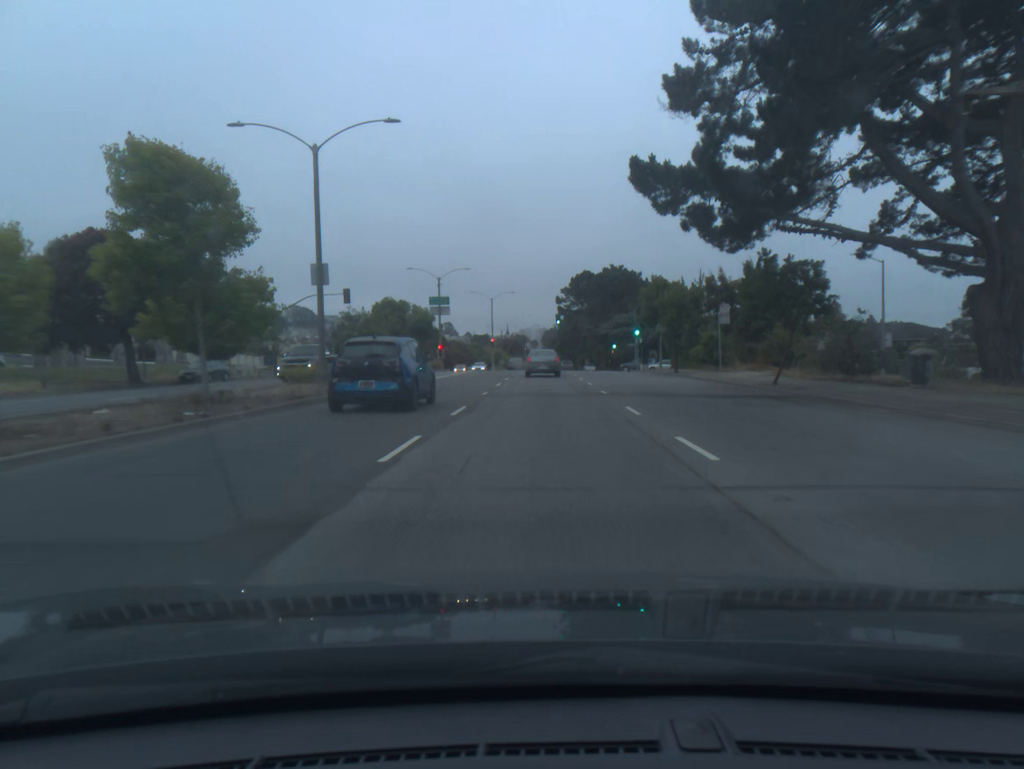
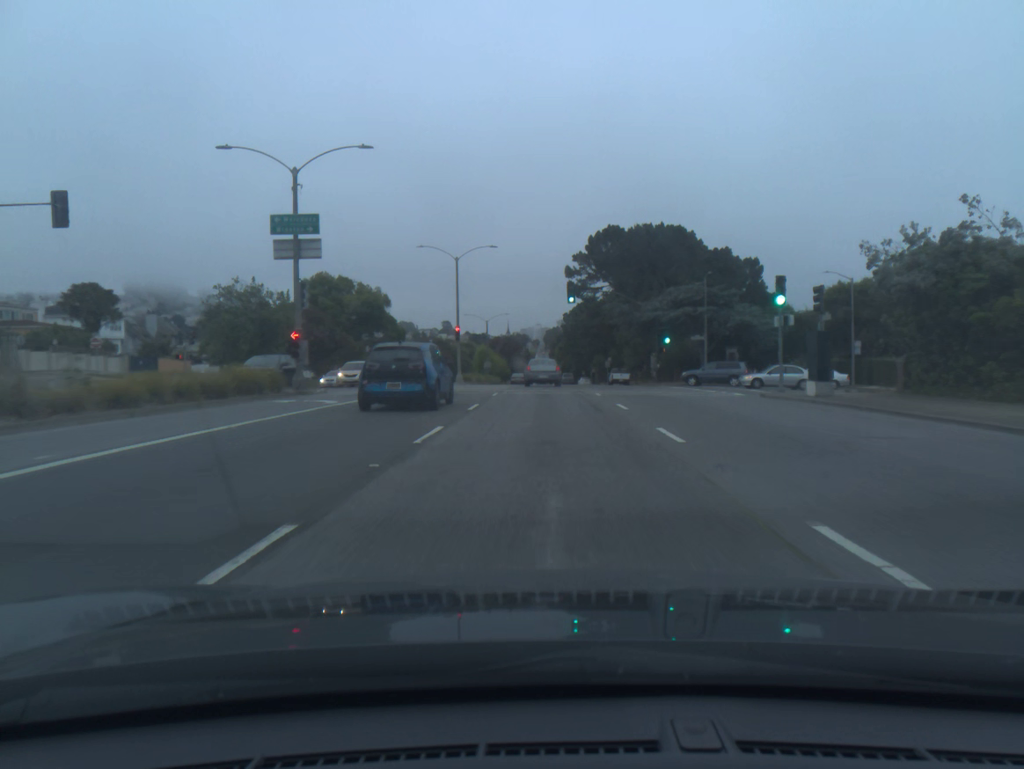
(+0.1, +41.6) m; 0°
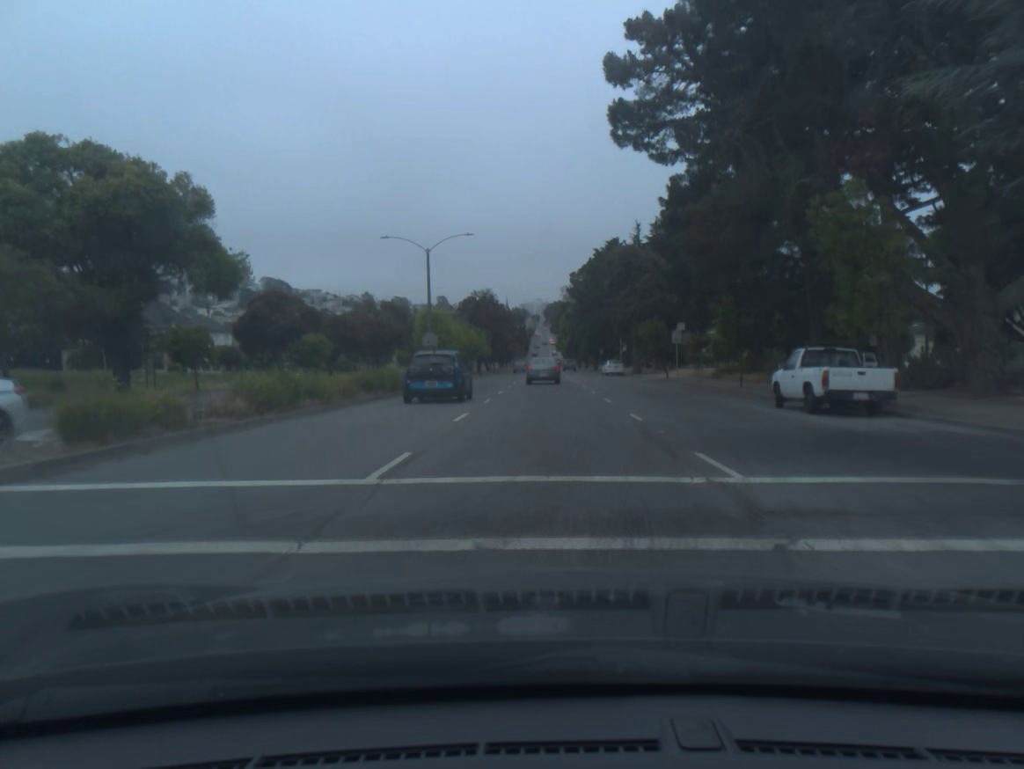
(0.0, +51.8) m; 0°
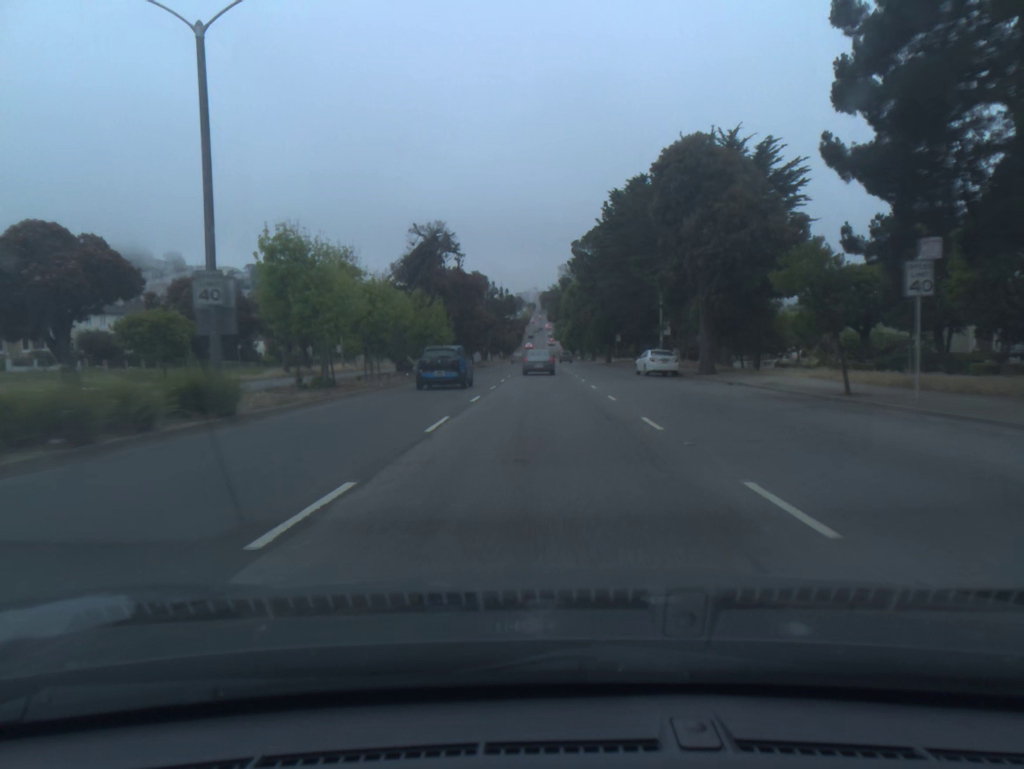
(+0.1, +32.2) m; 0°
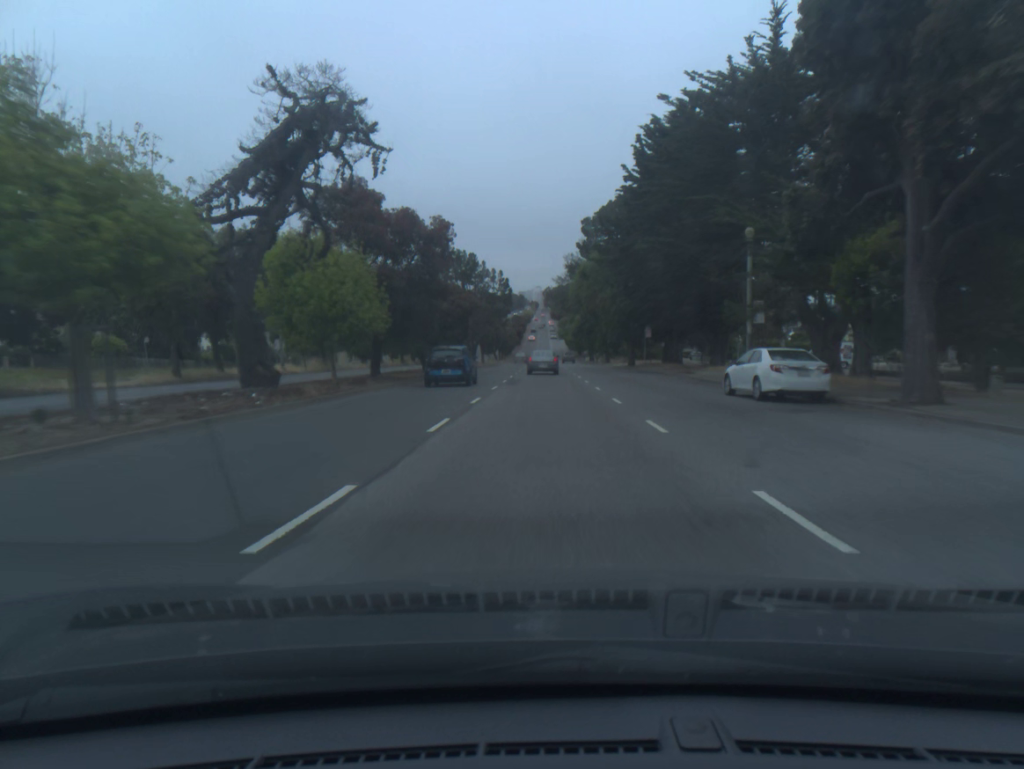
(0.0, +22.4) m; 0°
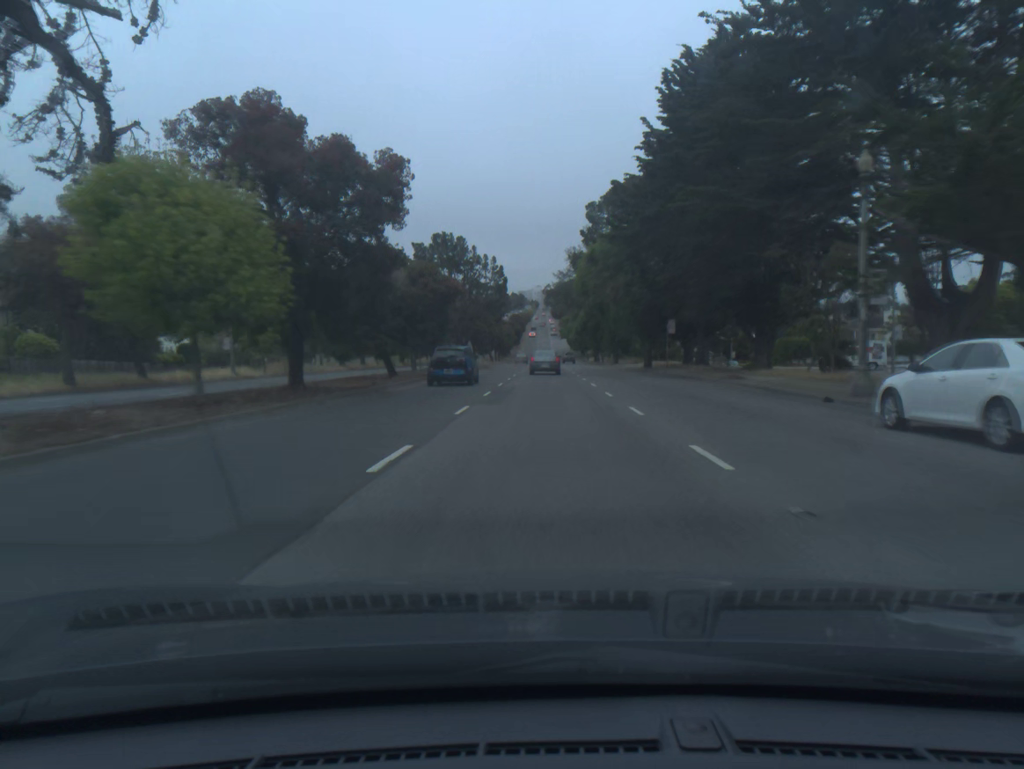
(0.0, +11.4) m; 0°
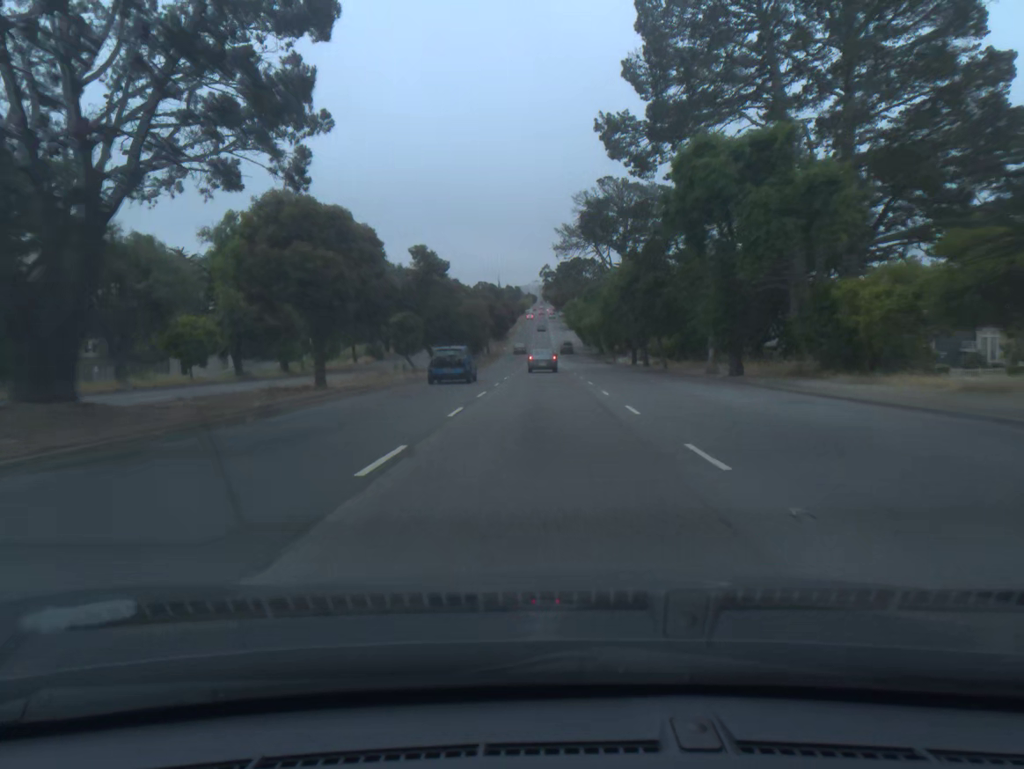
(+0.1, +58.5) m; 0°
